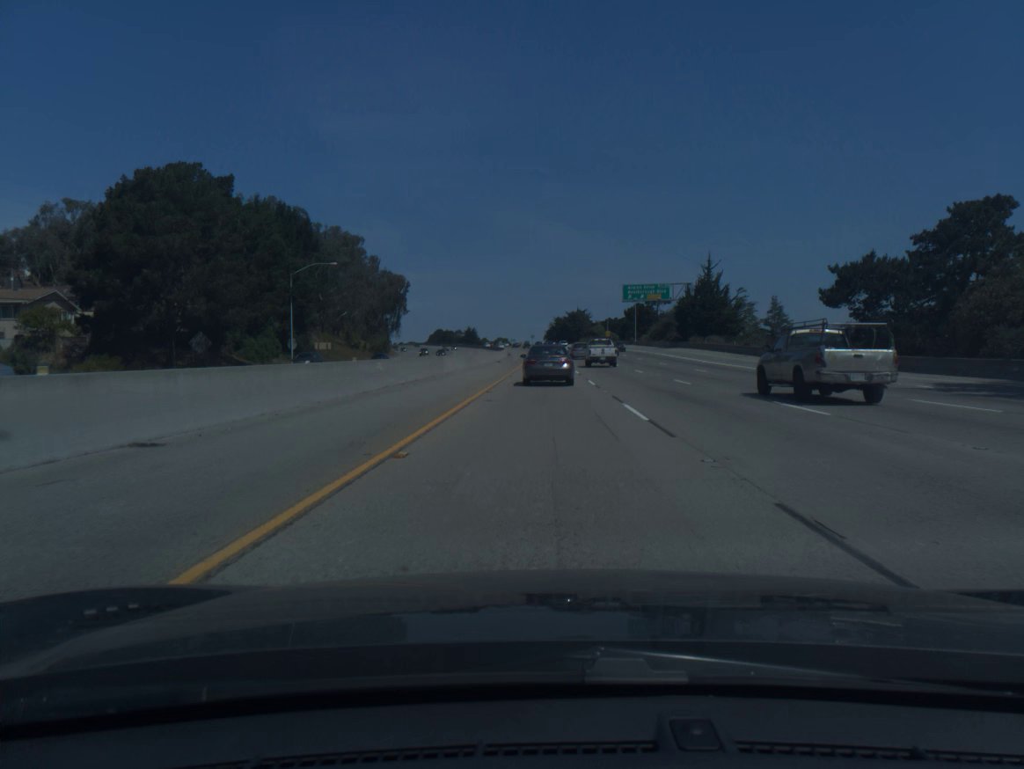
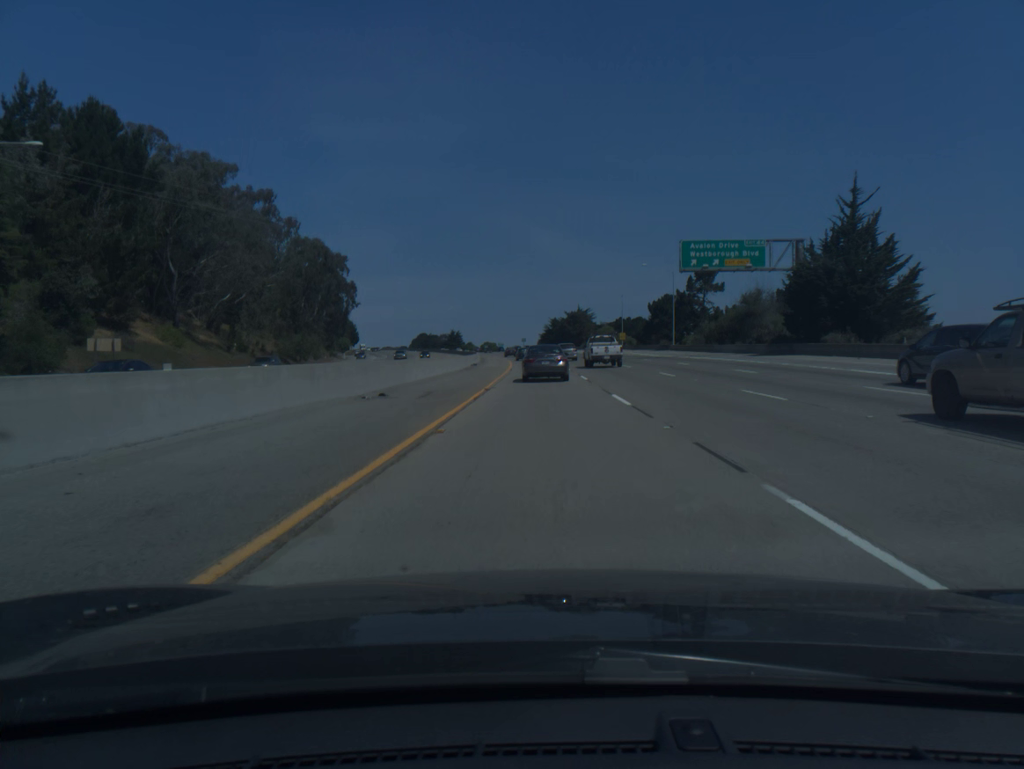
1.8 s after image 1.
(+0.1, +55.3) m; 0°
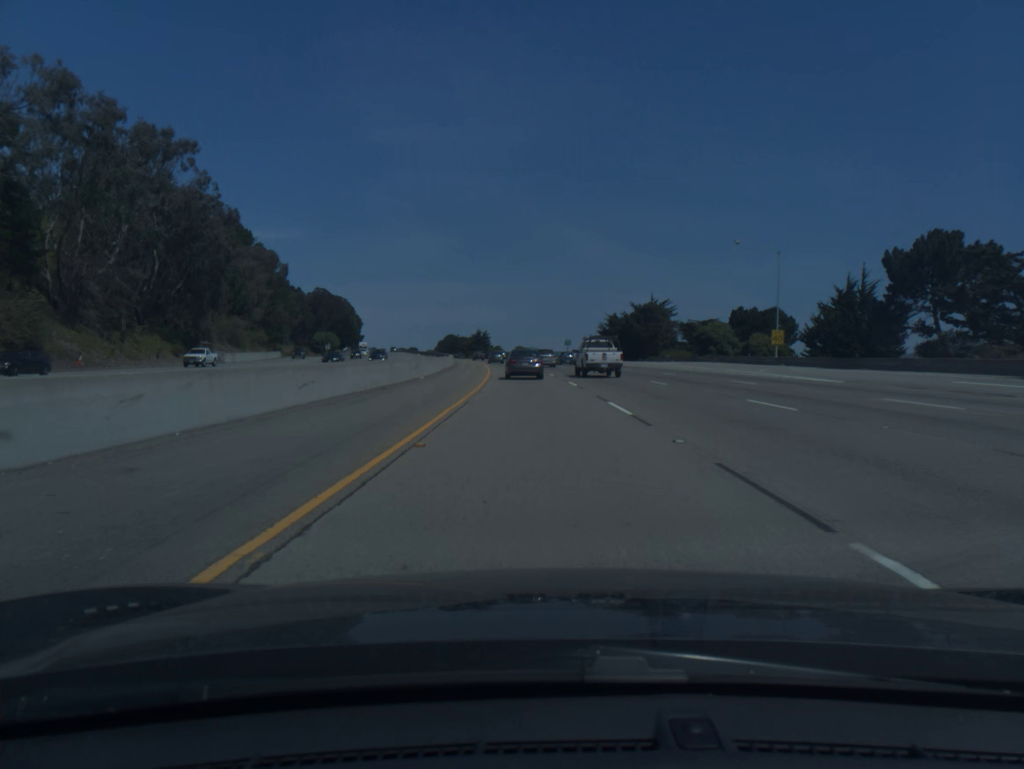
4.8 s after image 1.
(-1.7, +88.9) m; -3°
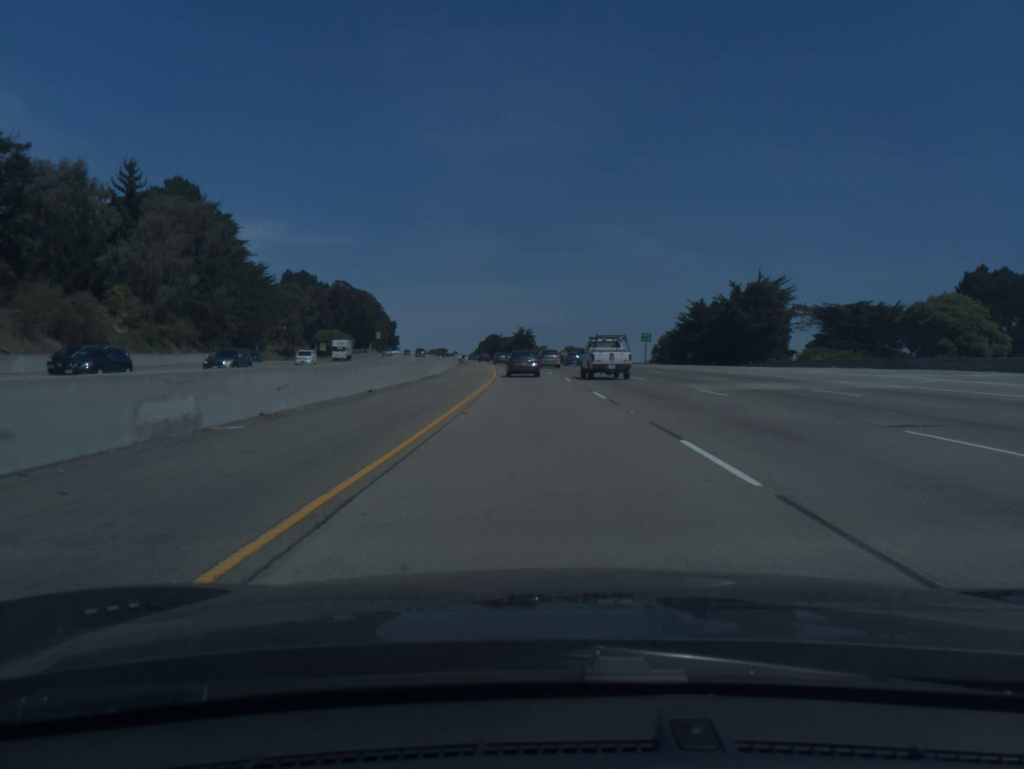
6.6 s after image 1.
(-1.6, +52.2) m; -4°
